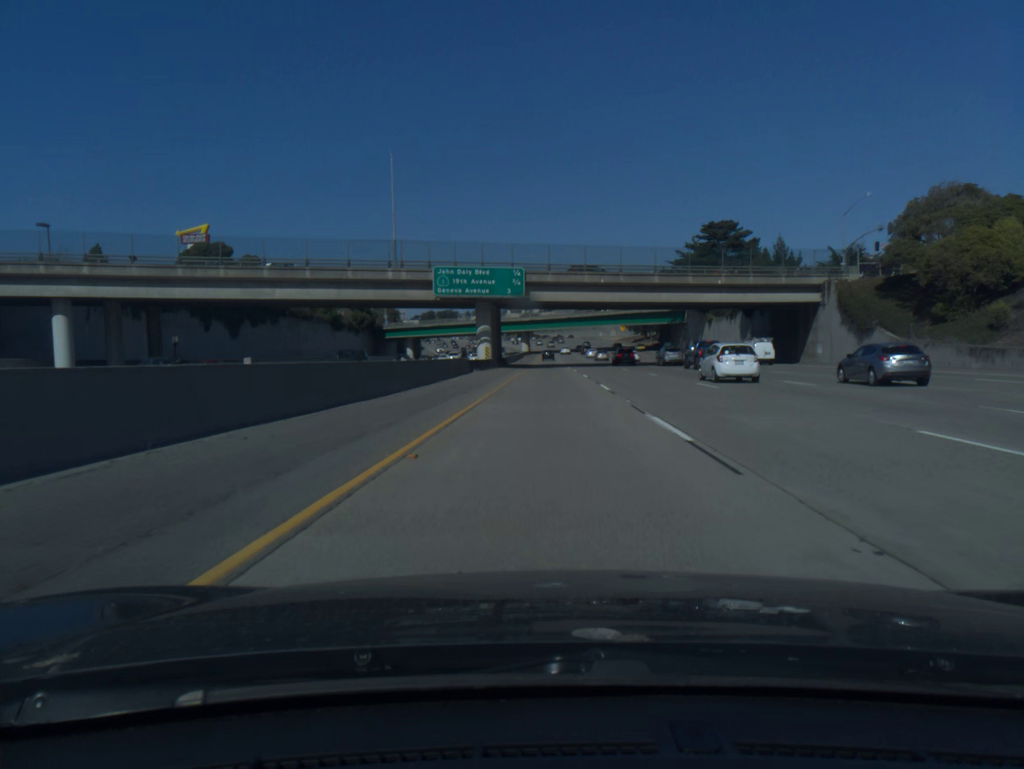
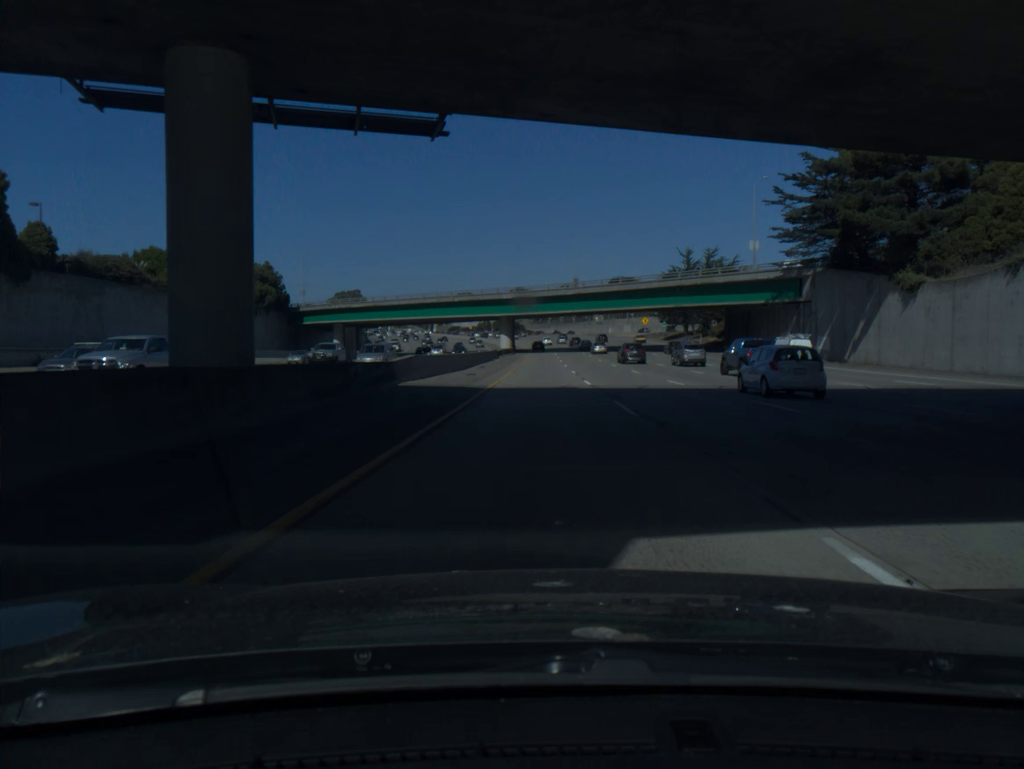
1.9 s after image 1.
(+0.8, +66.4) m; +1°
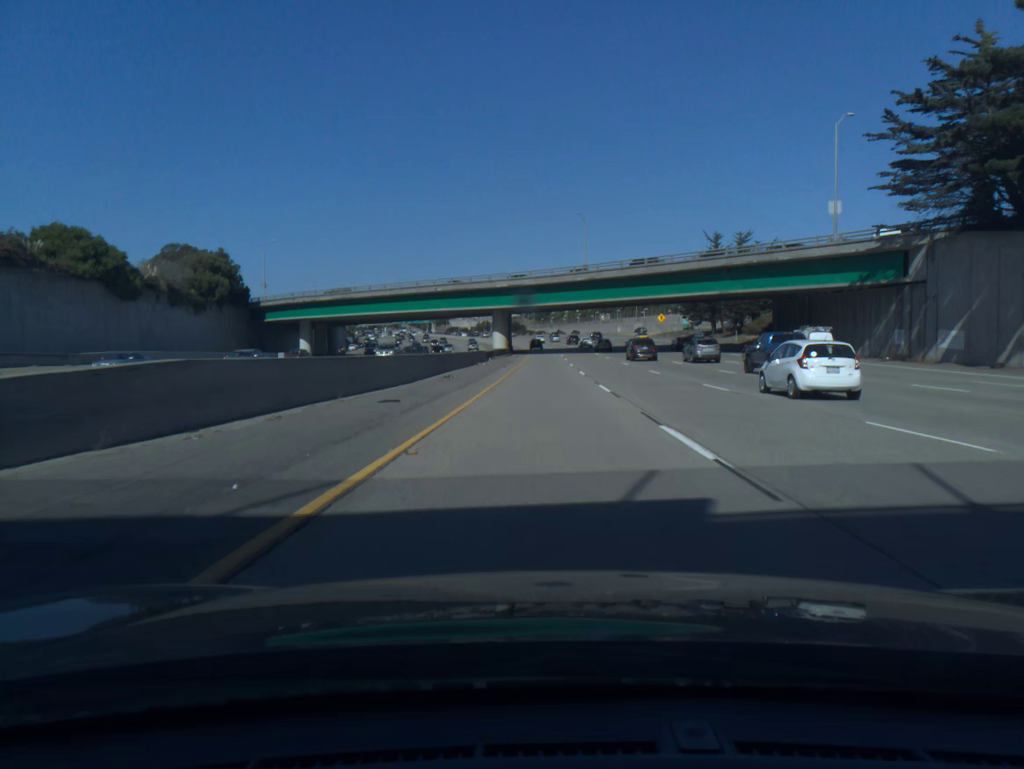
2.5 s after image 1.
(0.0, +21.0) m; 0°
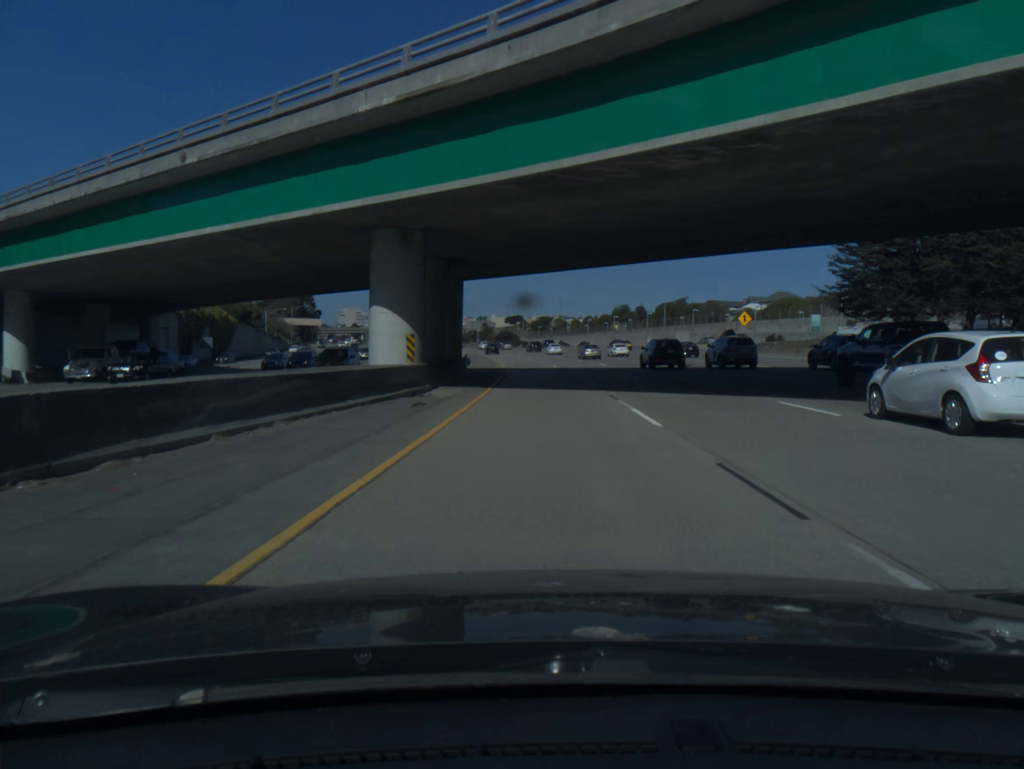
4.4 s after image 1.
(+0.2, +66.3) m; 0°
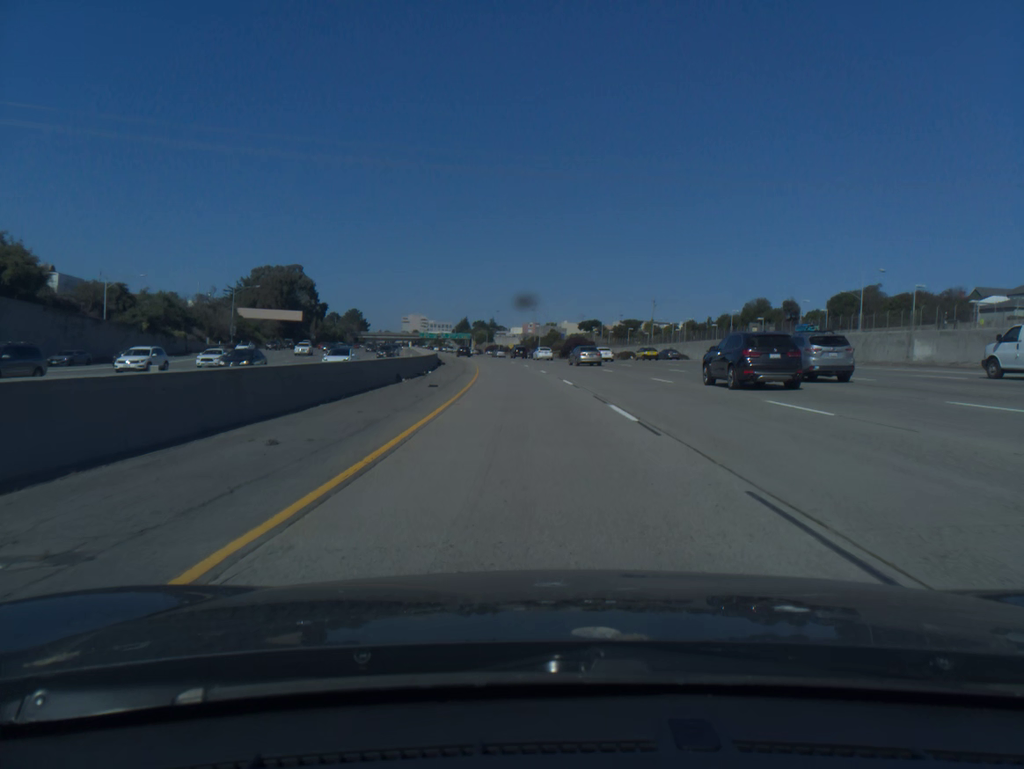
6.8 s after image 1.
(-2.5, +85.0) m; -5°
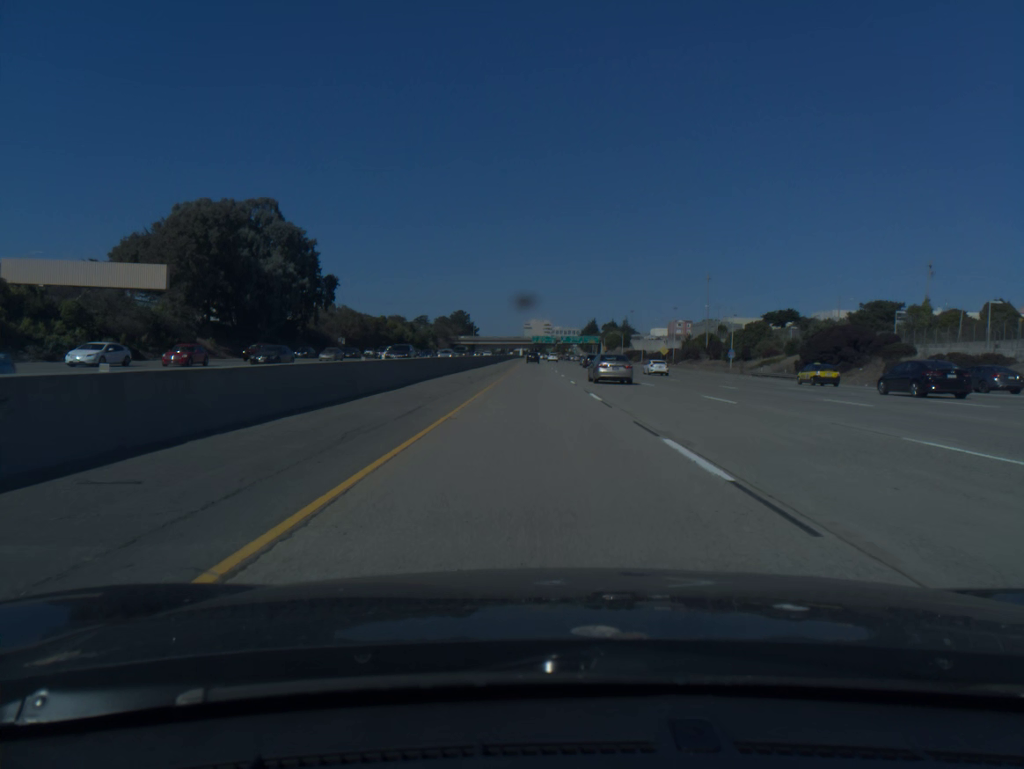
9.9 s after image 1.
(-9.3, +104.7) m; -9°
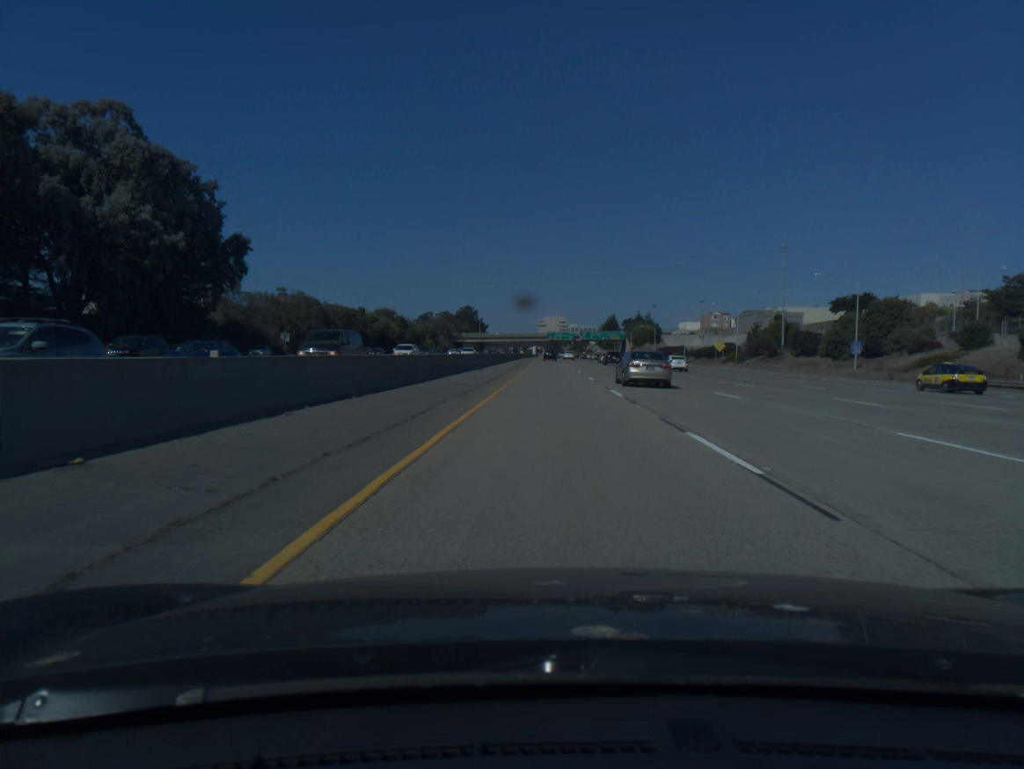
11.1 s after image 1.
(-0.6, +41.7) m; -1°
